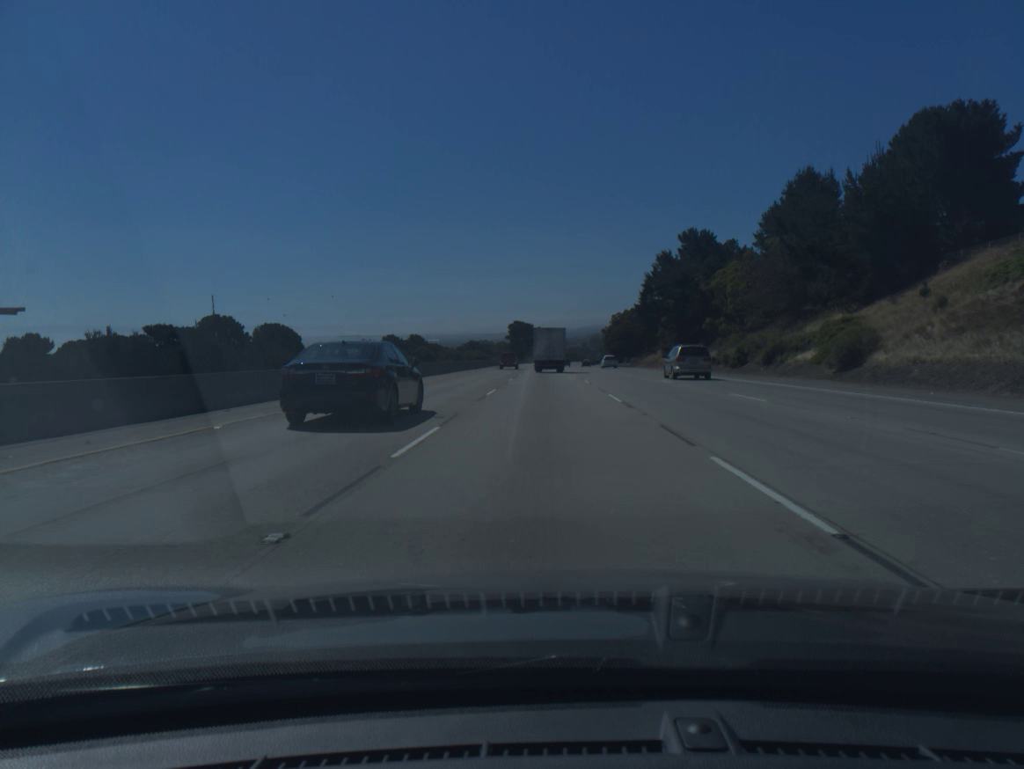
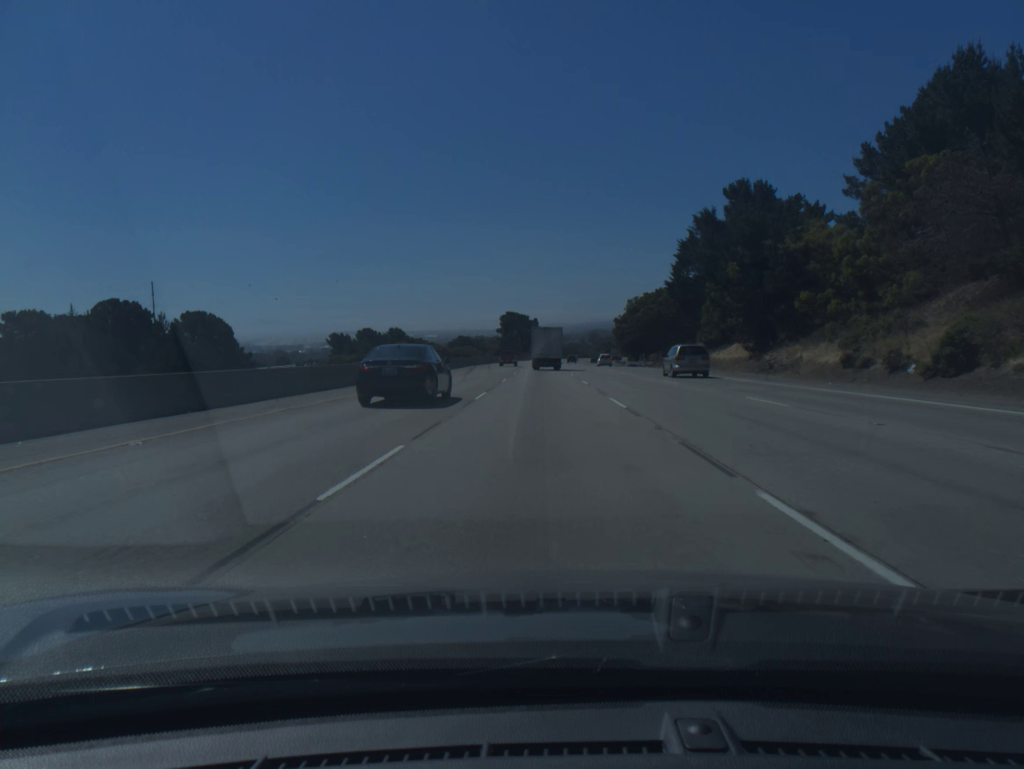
(+0.1, +31.6) m; 0°
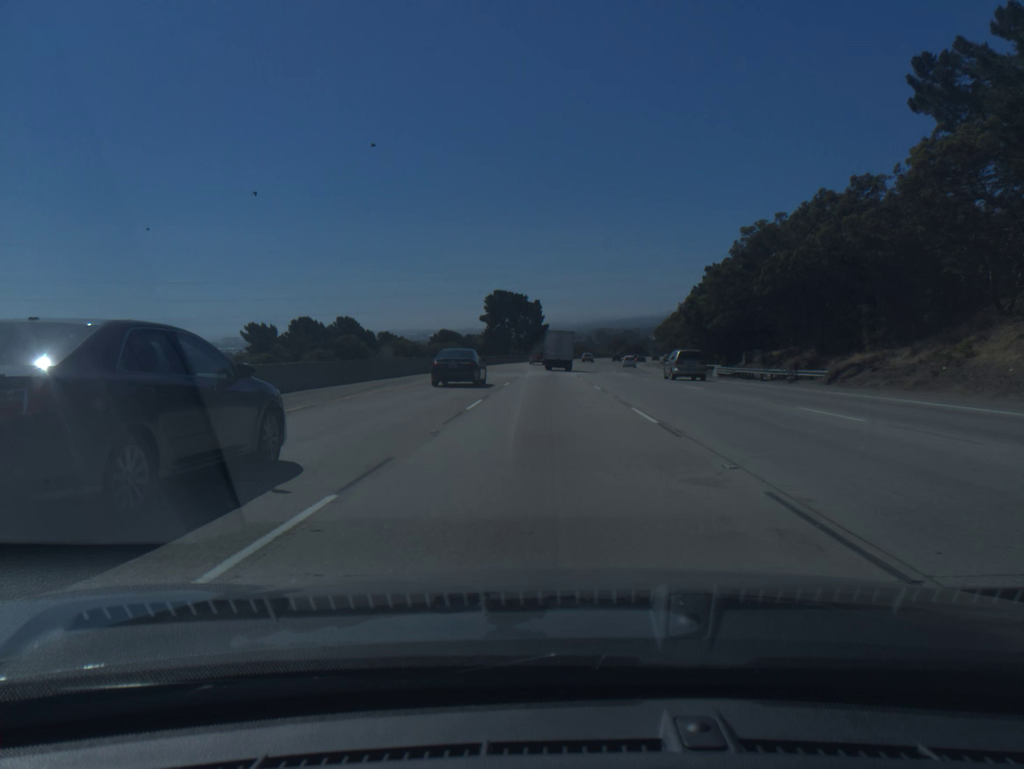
(-0.3, +62.2) m; 0°
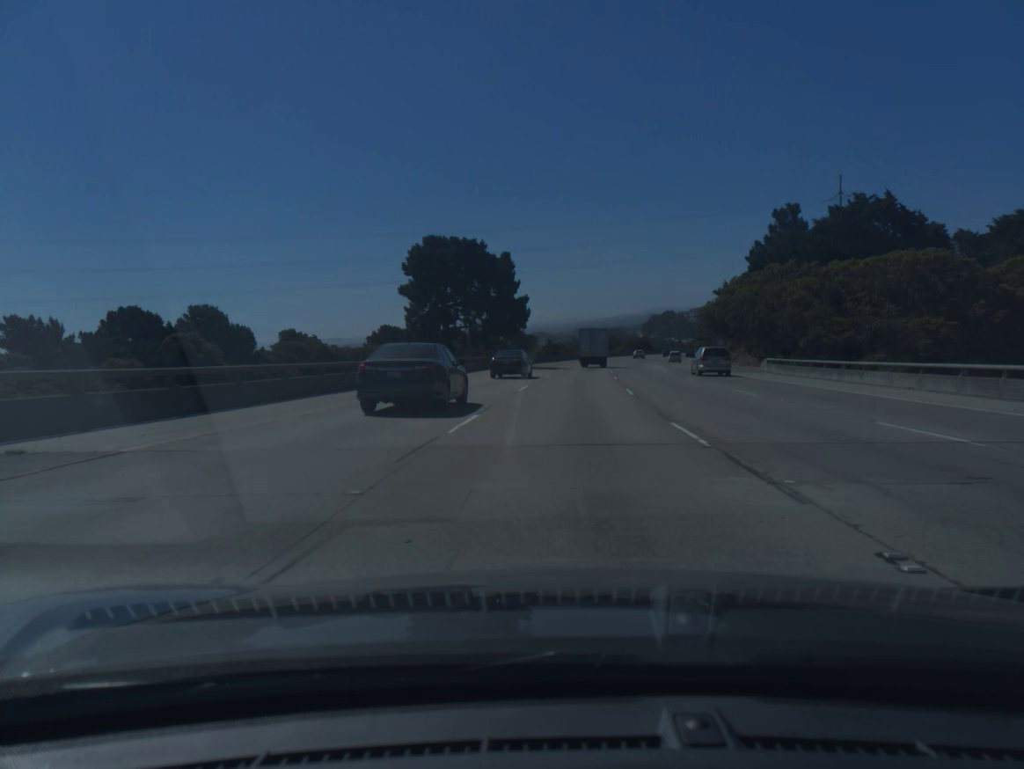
(+0.4, +63.4) m; +1°
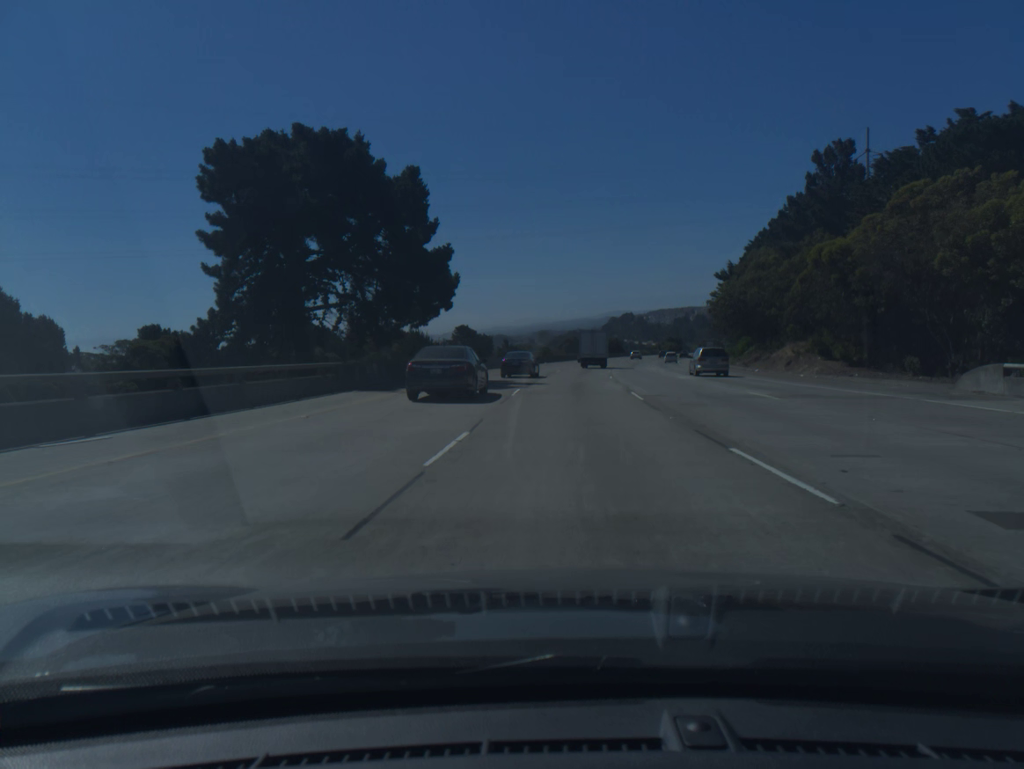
(+0.8, +33.0) m; +3°
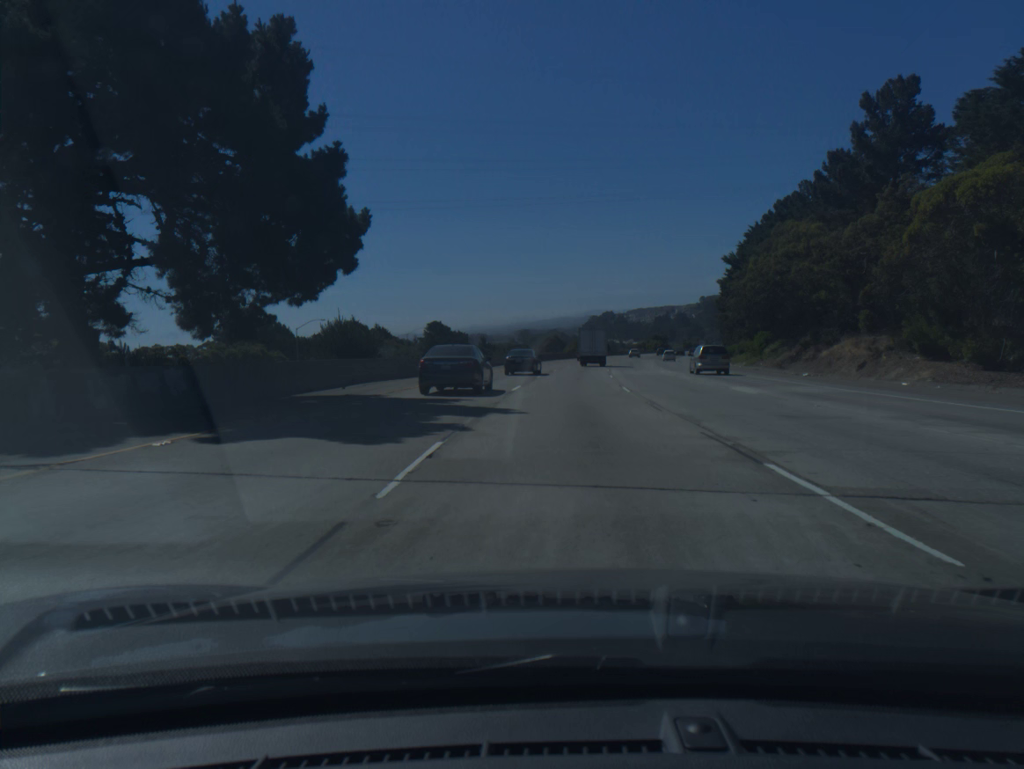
(+0.2, +16.7) m; +1°
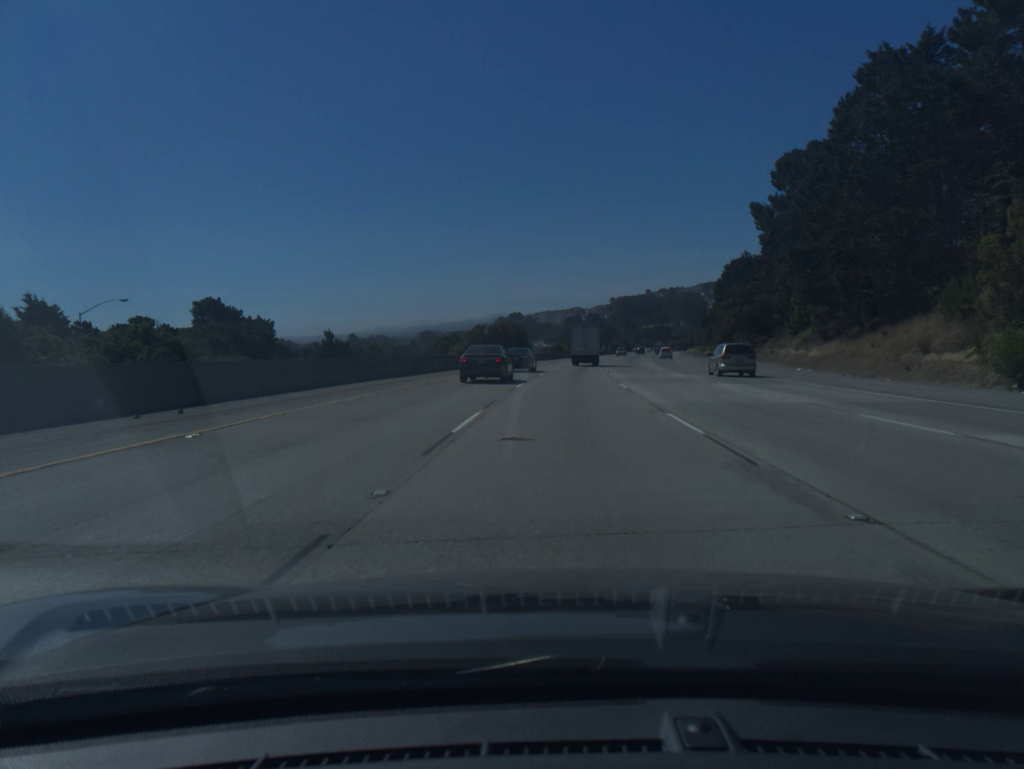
(+5.0, +85.8) m; +7°
